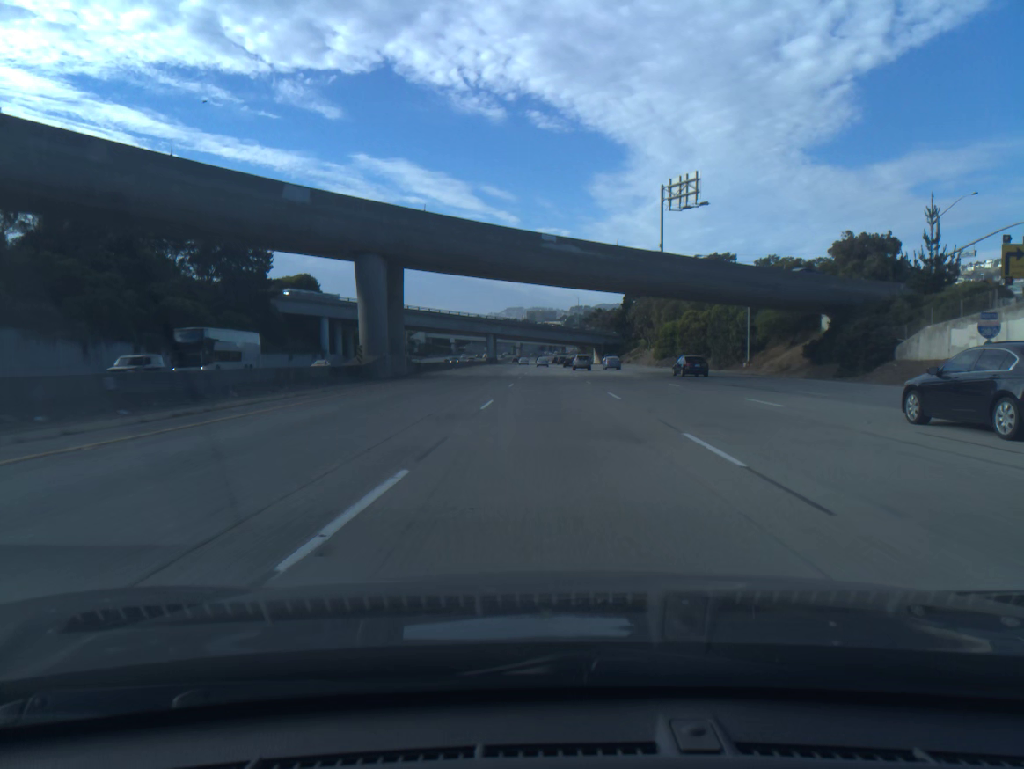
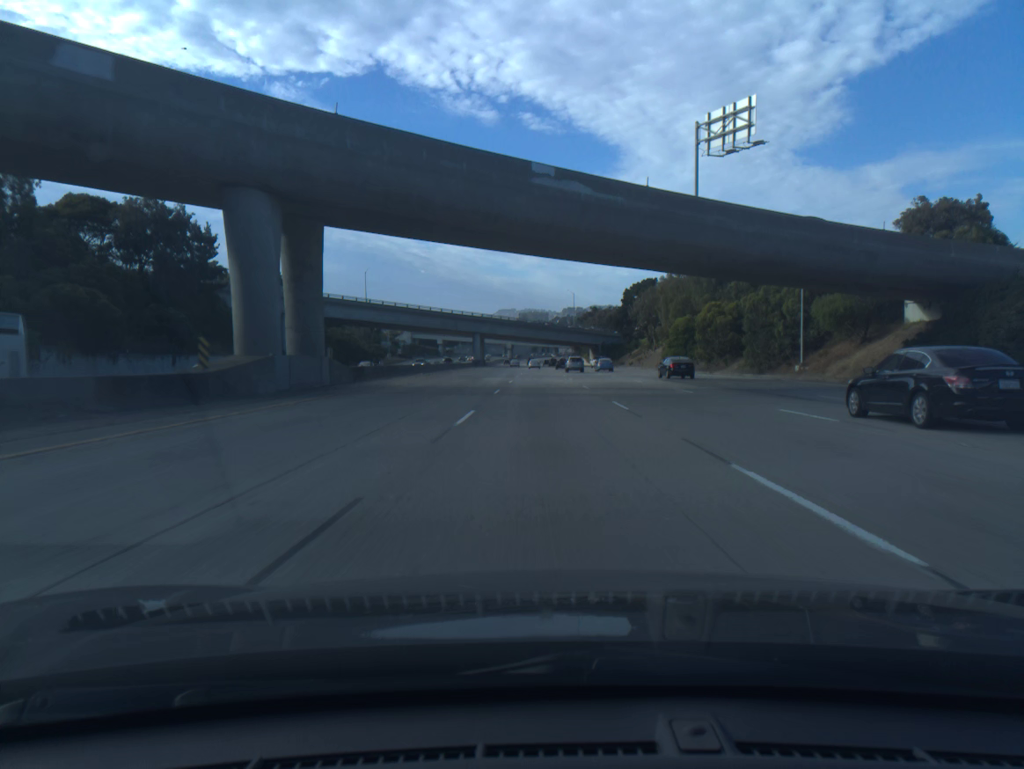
(+0.1, +18.5) m; +1°
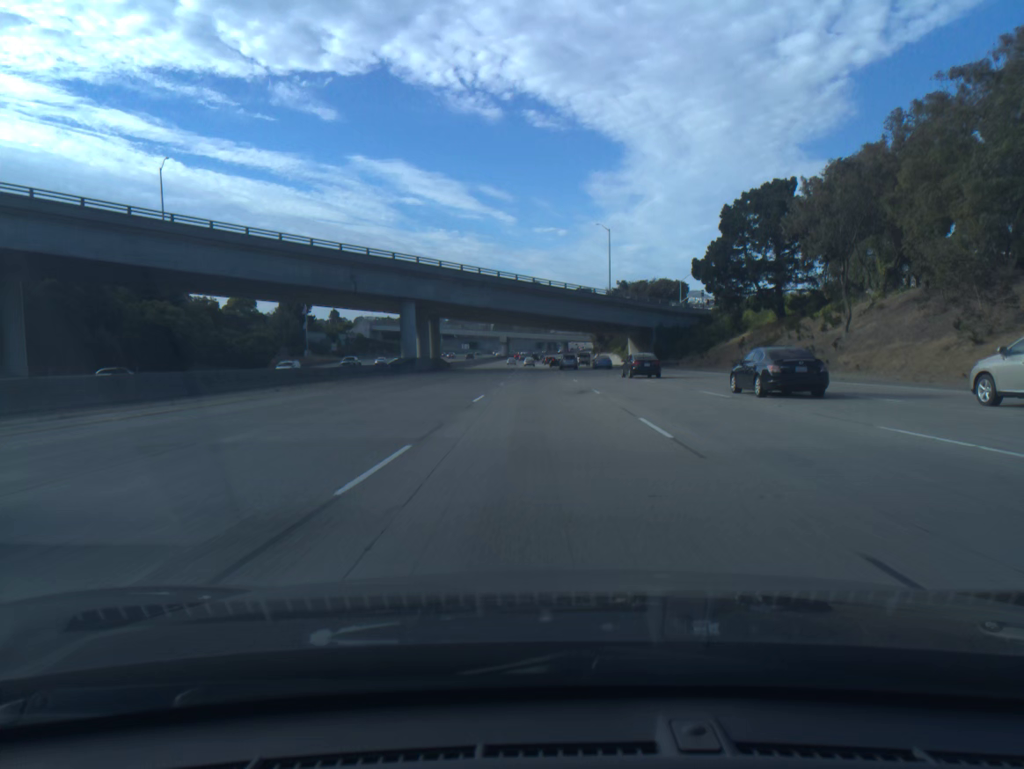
(0.0, +92.5) m; 0°
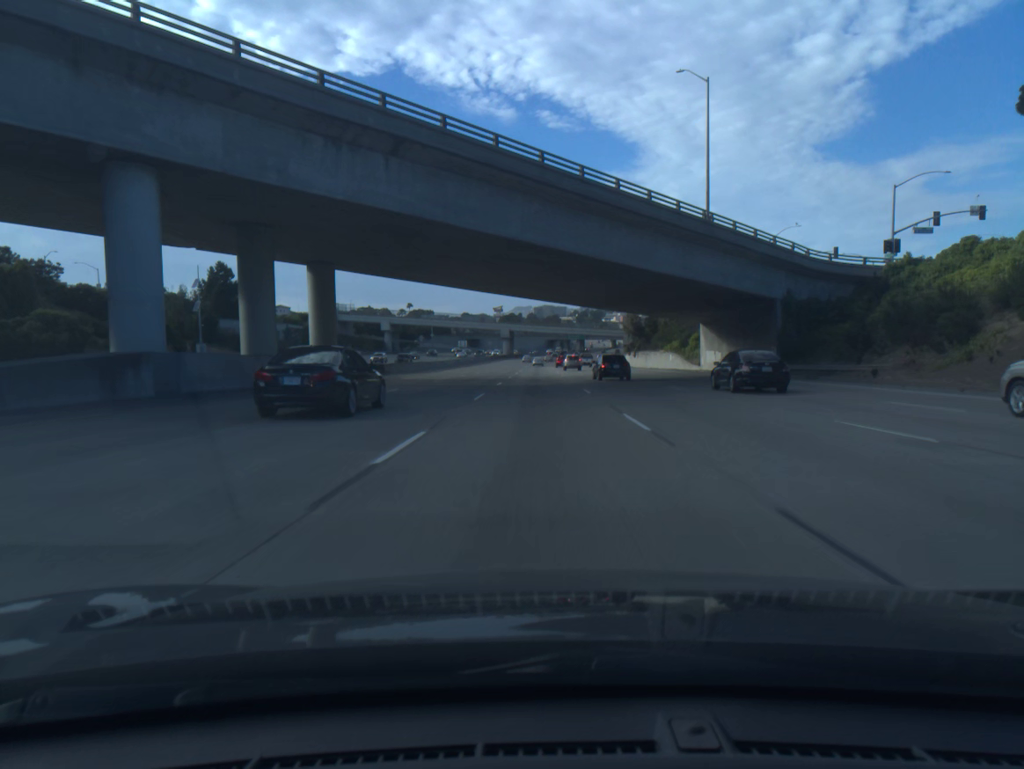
(-0.4, +55.4) m; -1°
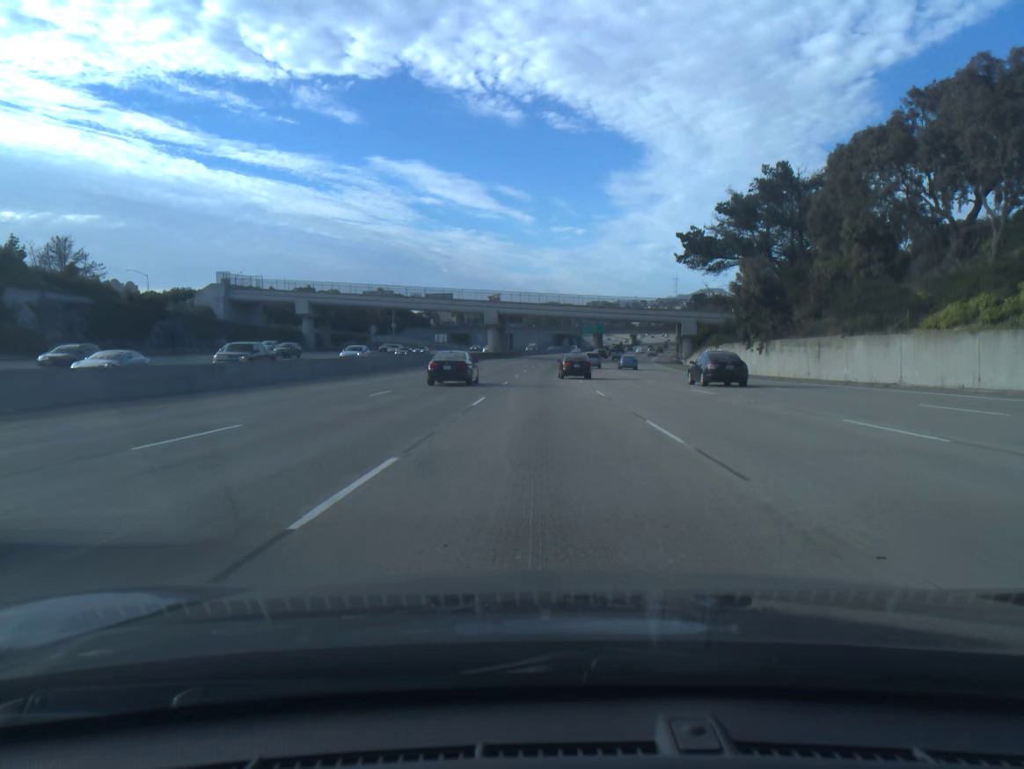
(-0.4, +73.8) m; 0°
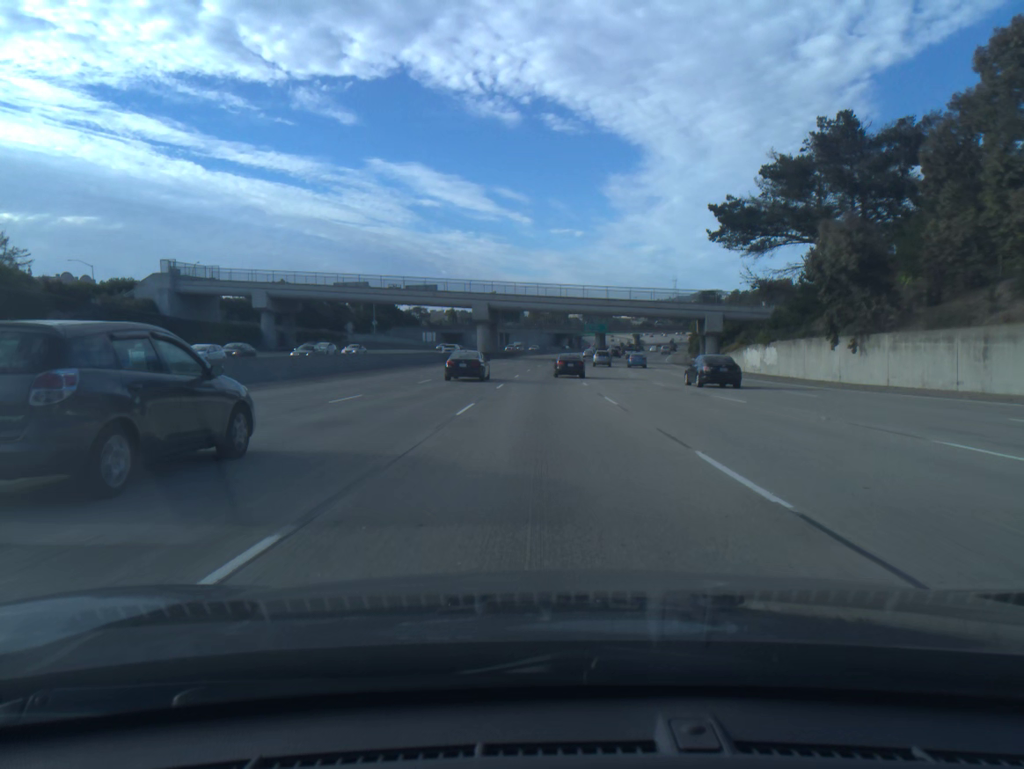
(0.0, +18.4) m; 0°
